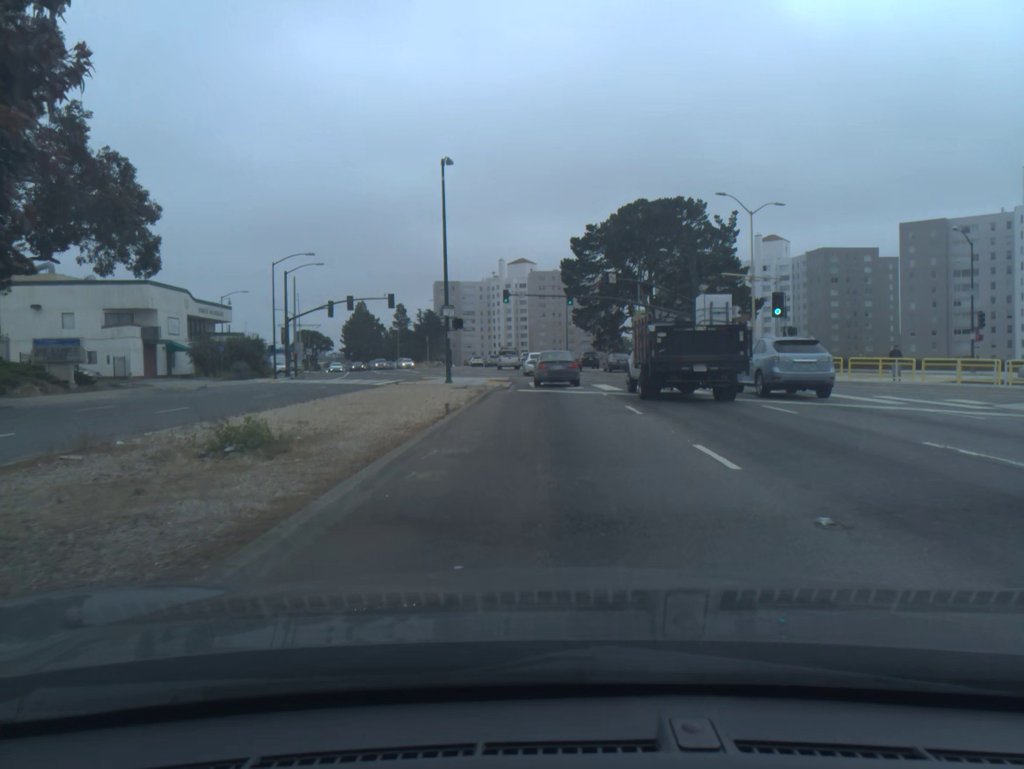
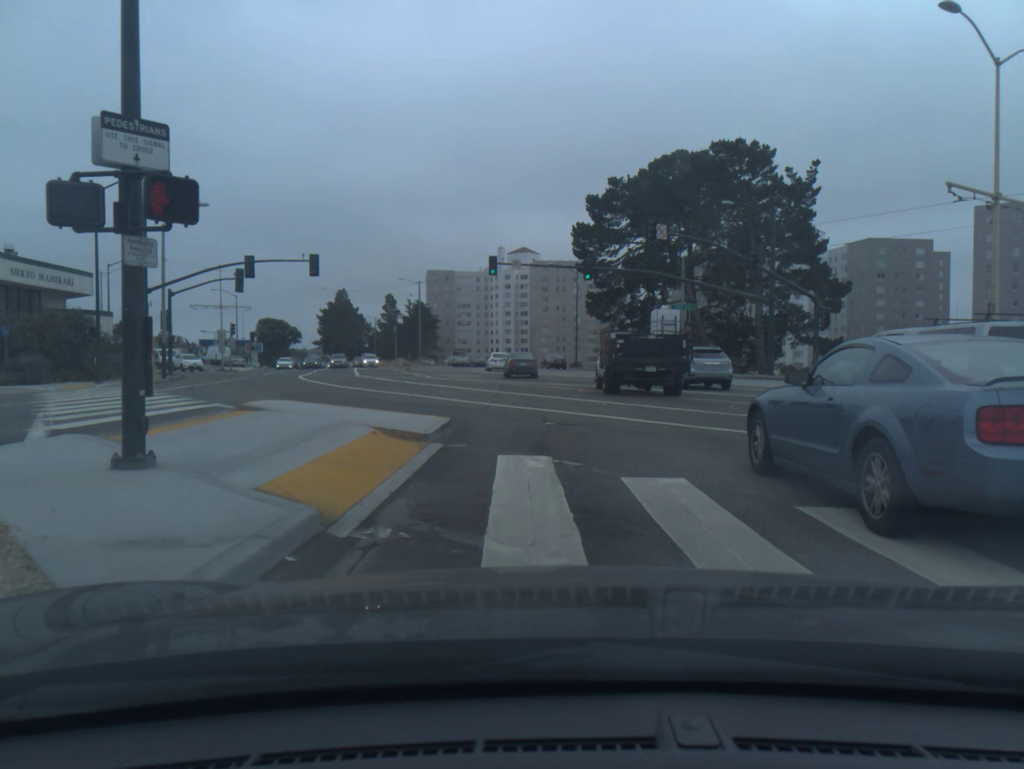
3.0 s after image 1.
(-0.1, +25.8) m; -1°
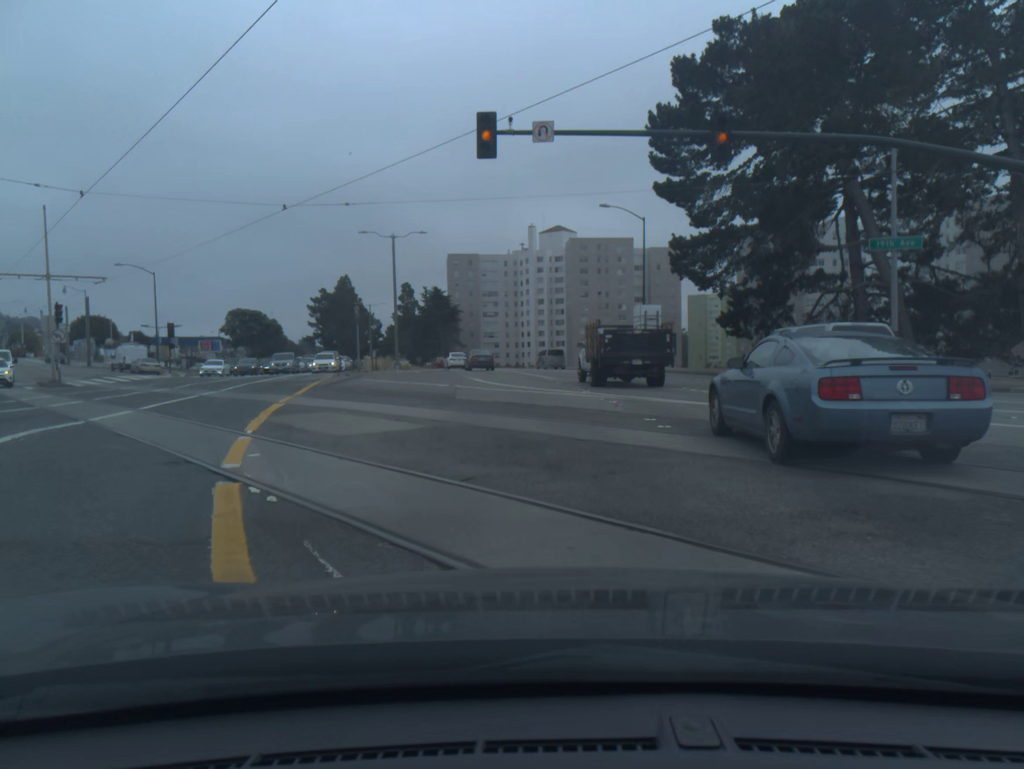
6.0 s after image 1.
(-0.7, +31.3) m; -2°
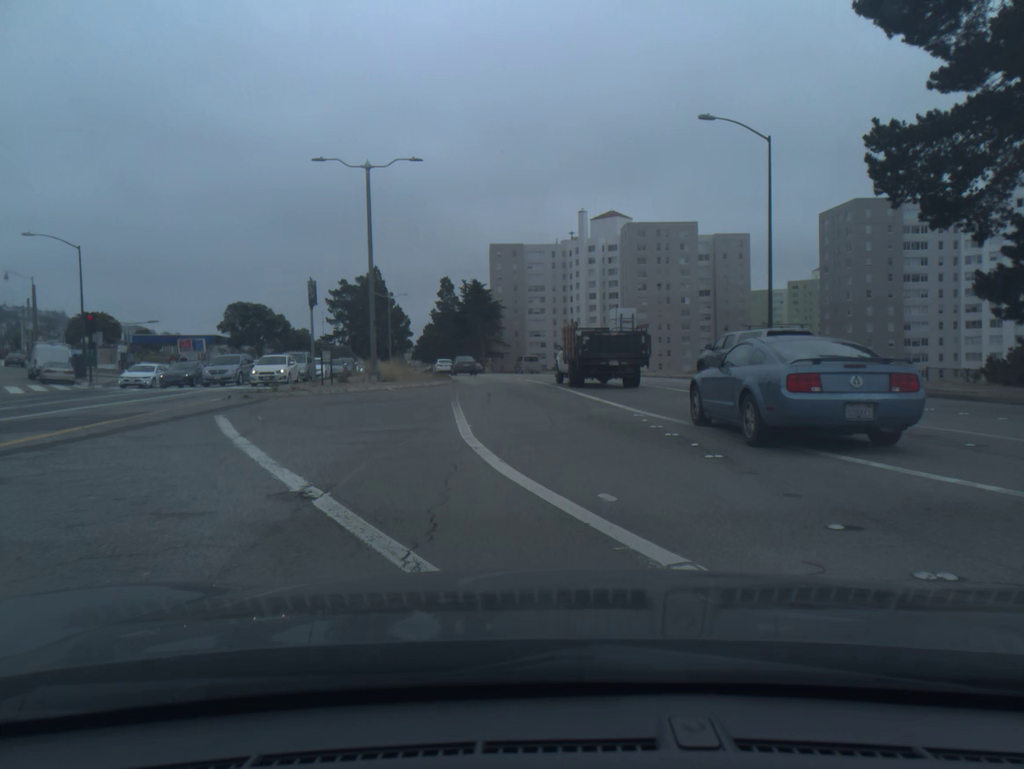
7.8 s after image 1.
(-0.8, +20.9) m; -4°
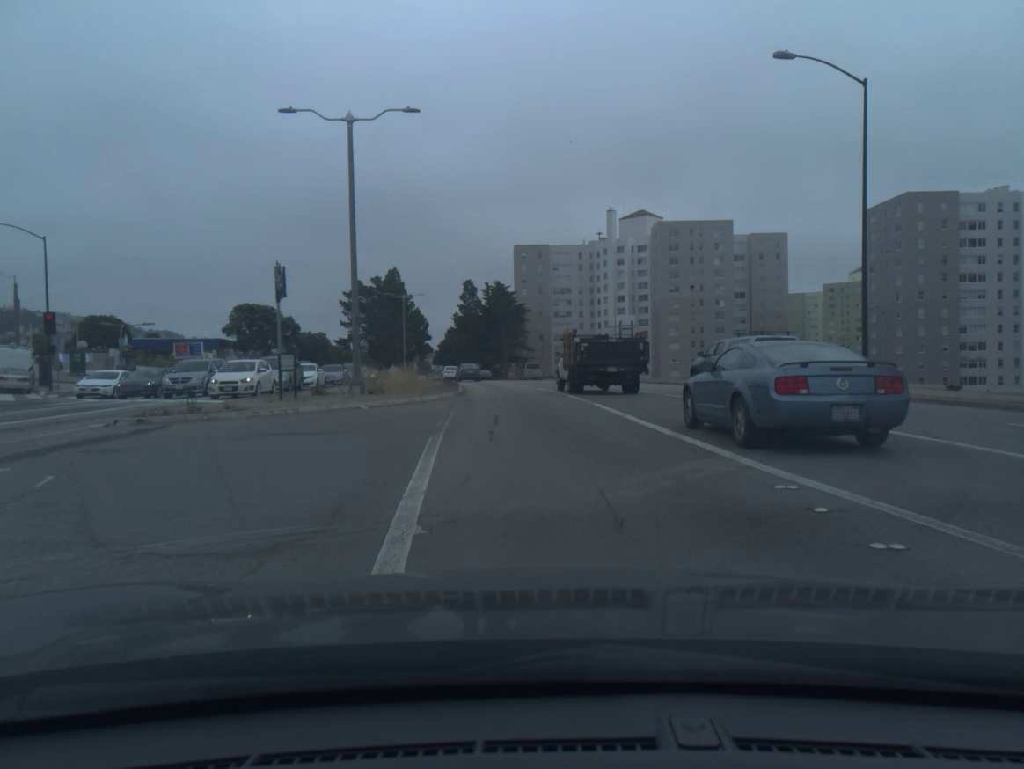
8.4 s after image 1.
(-0.2, +7.4) m; -2°
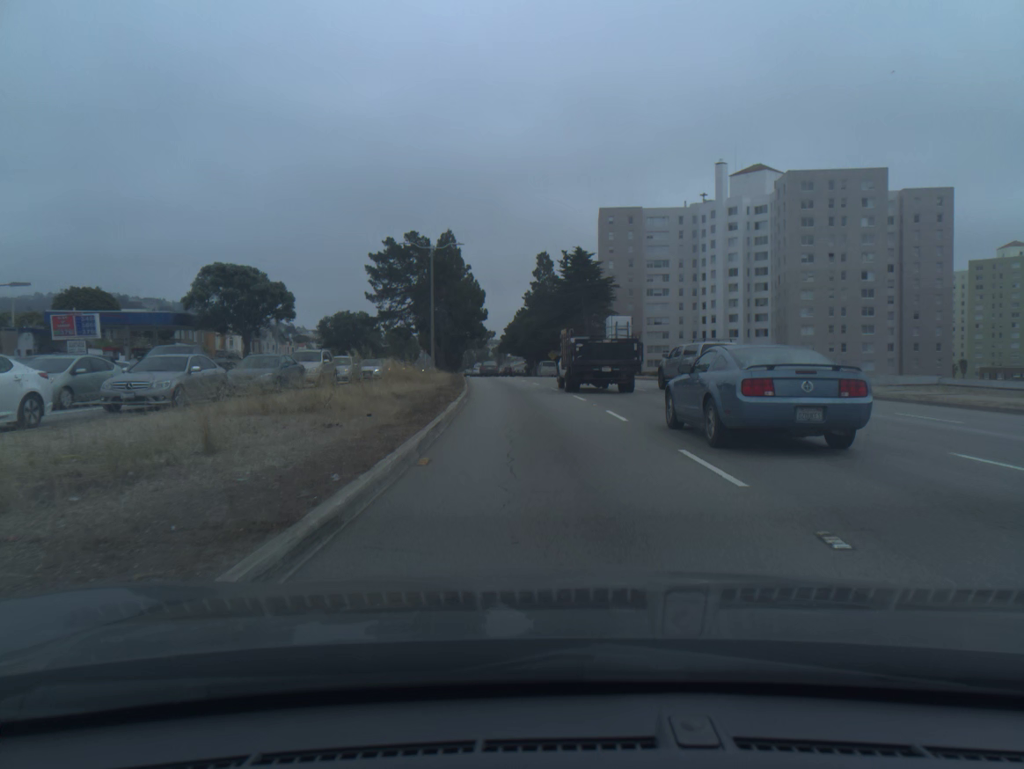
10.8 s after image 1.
(-1.7, +31.8) m; -6°
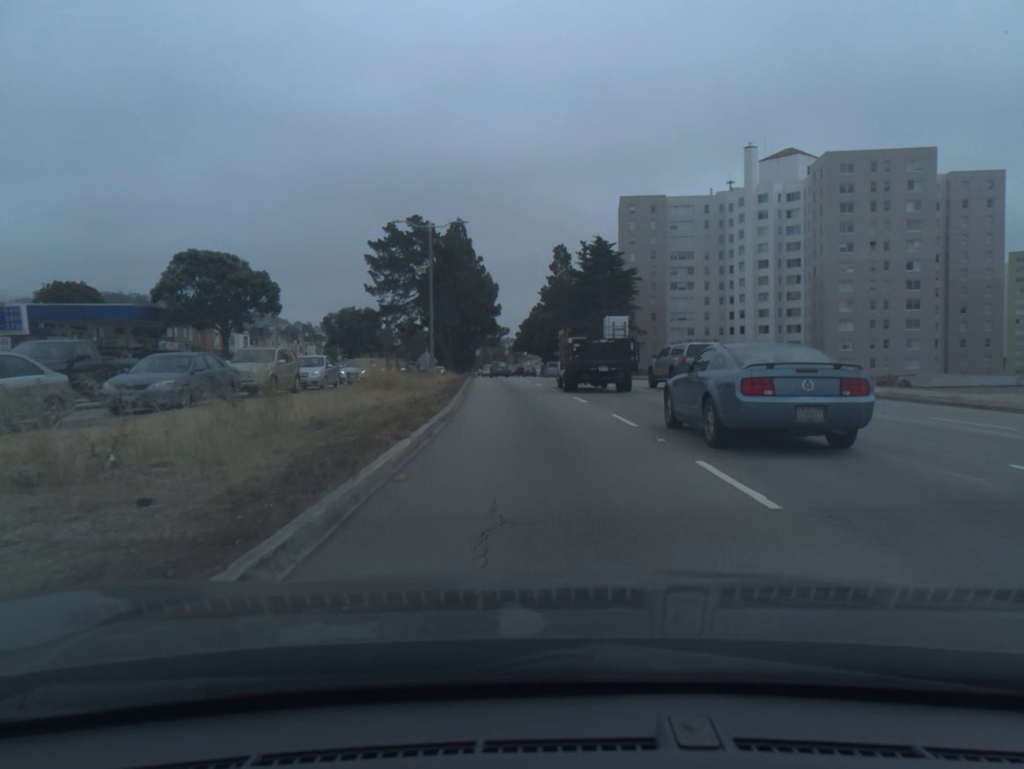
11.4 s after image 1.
(-0.1, +8.5) m; -1°
